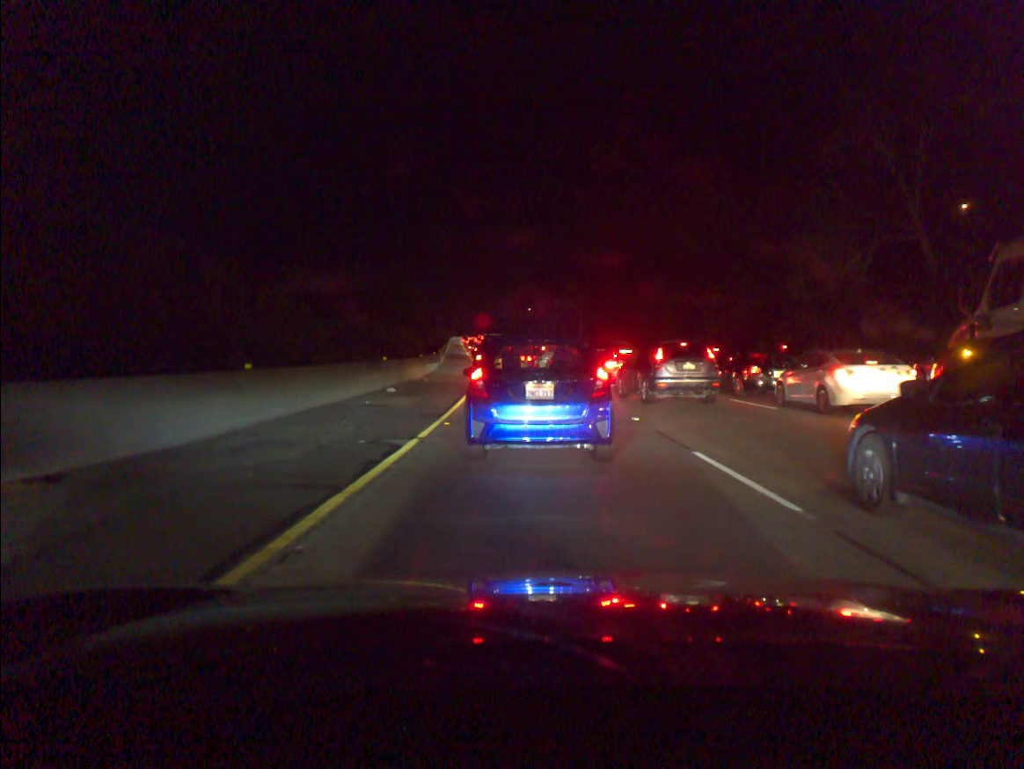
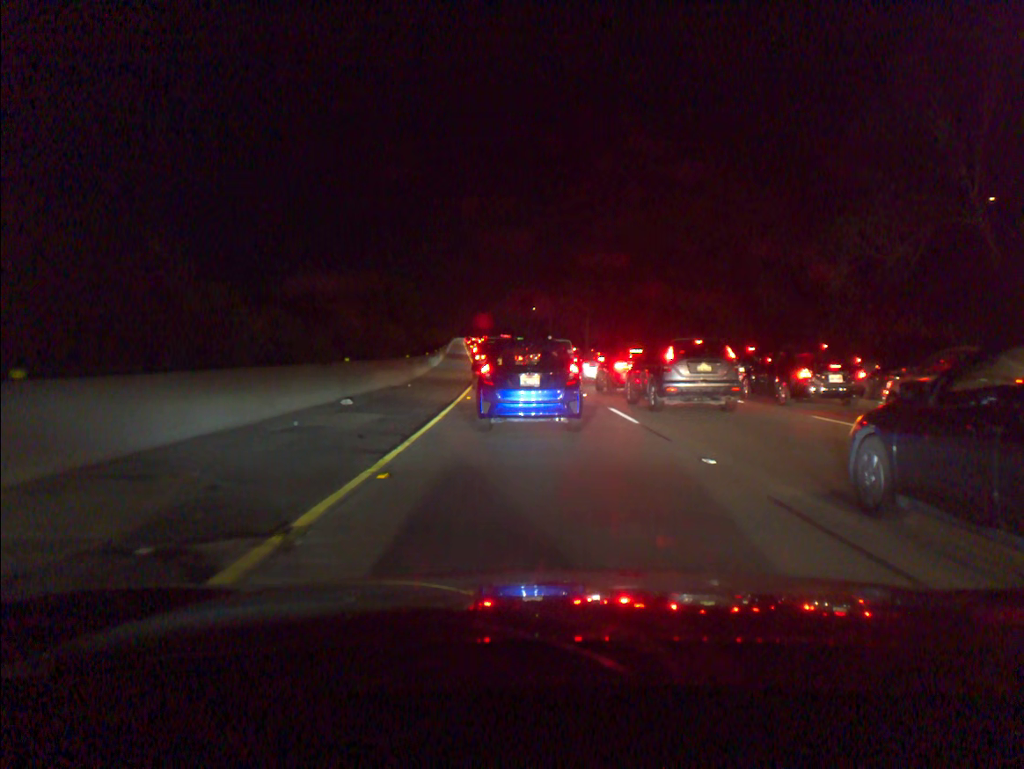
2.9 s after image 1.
(0.0, +6.1) m; 0°
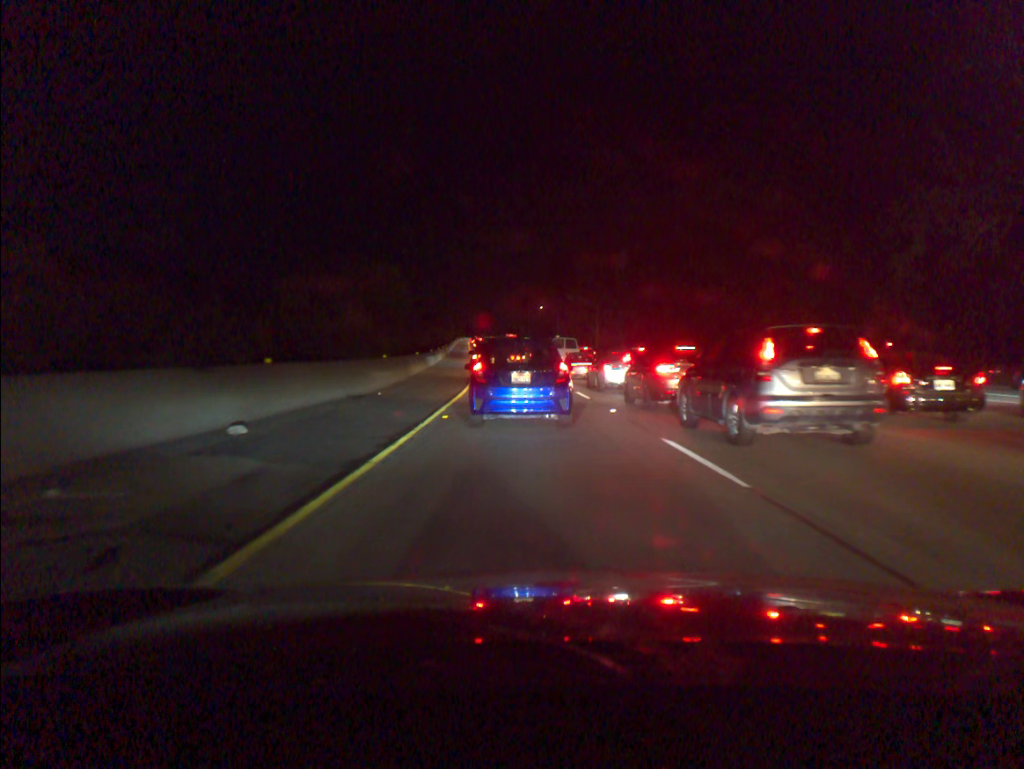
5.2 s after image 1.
(0.0, +7.0) m; -1°
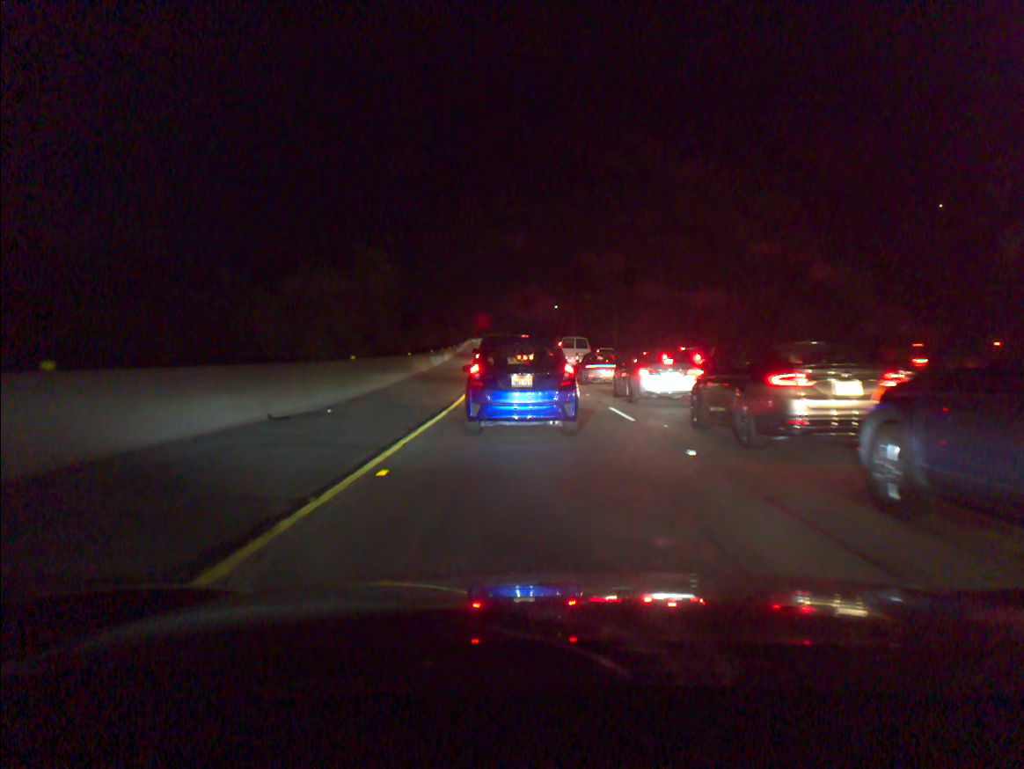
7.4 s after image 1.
(-0.1, +7.3) m; -1°
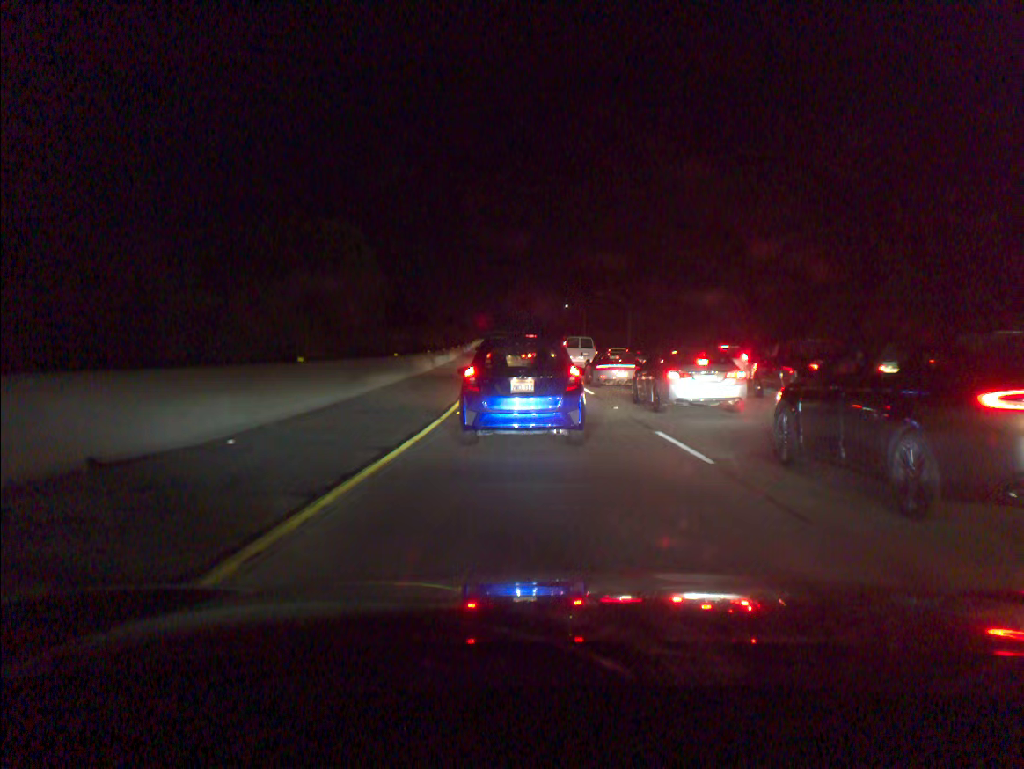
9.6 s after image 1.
(-0.1, +5.9) m; -1°
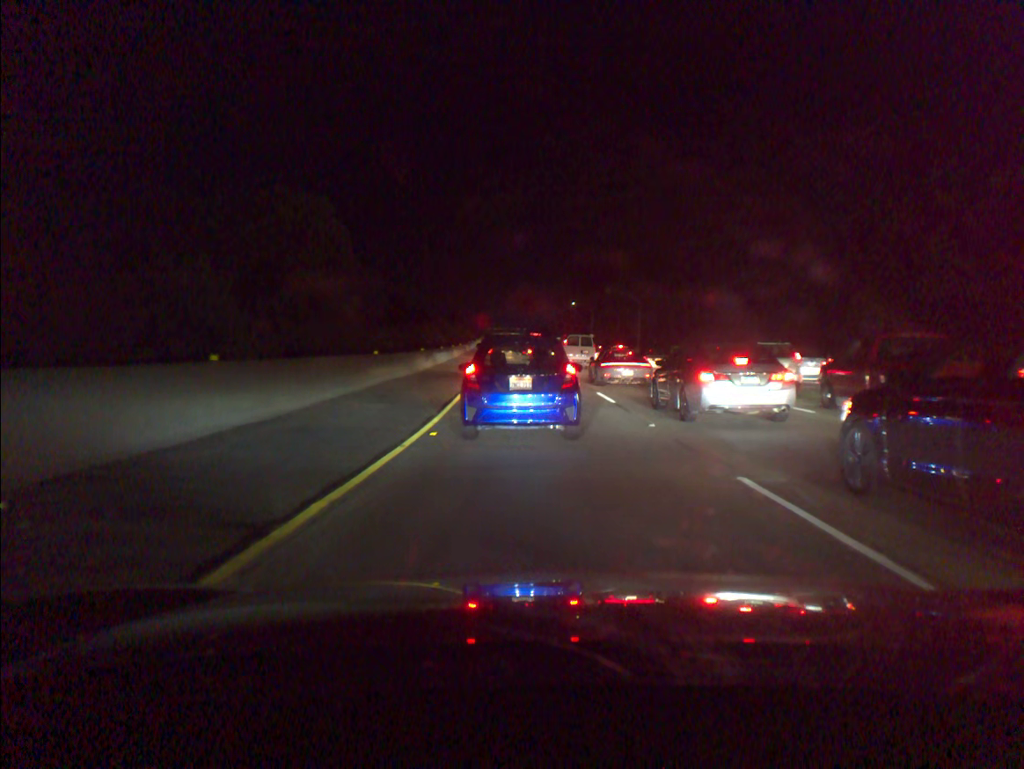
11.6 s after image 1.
(-0.1, +4.9) m; -1°
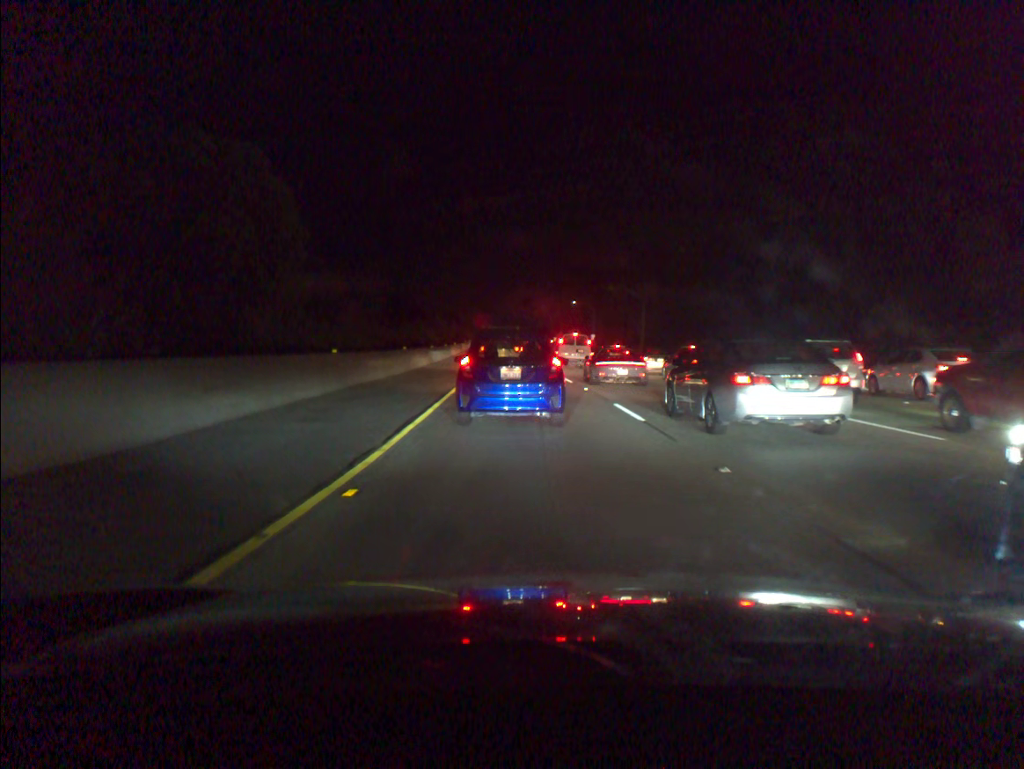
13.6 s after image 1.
(0.0, +5.2) m; 0°
